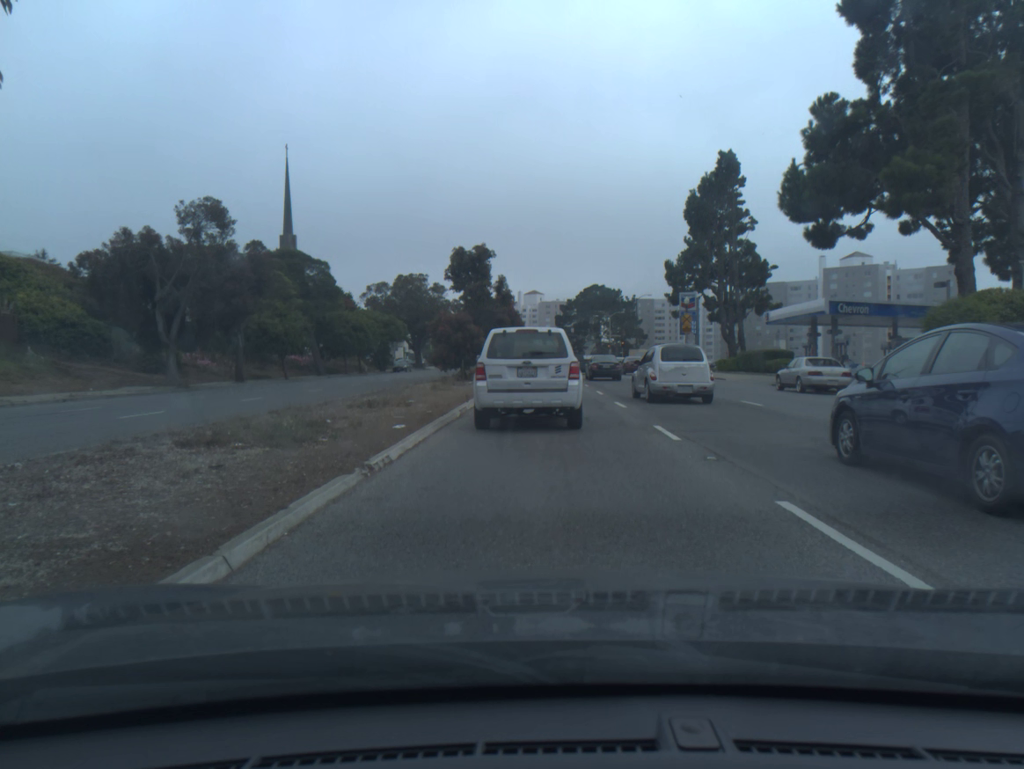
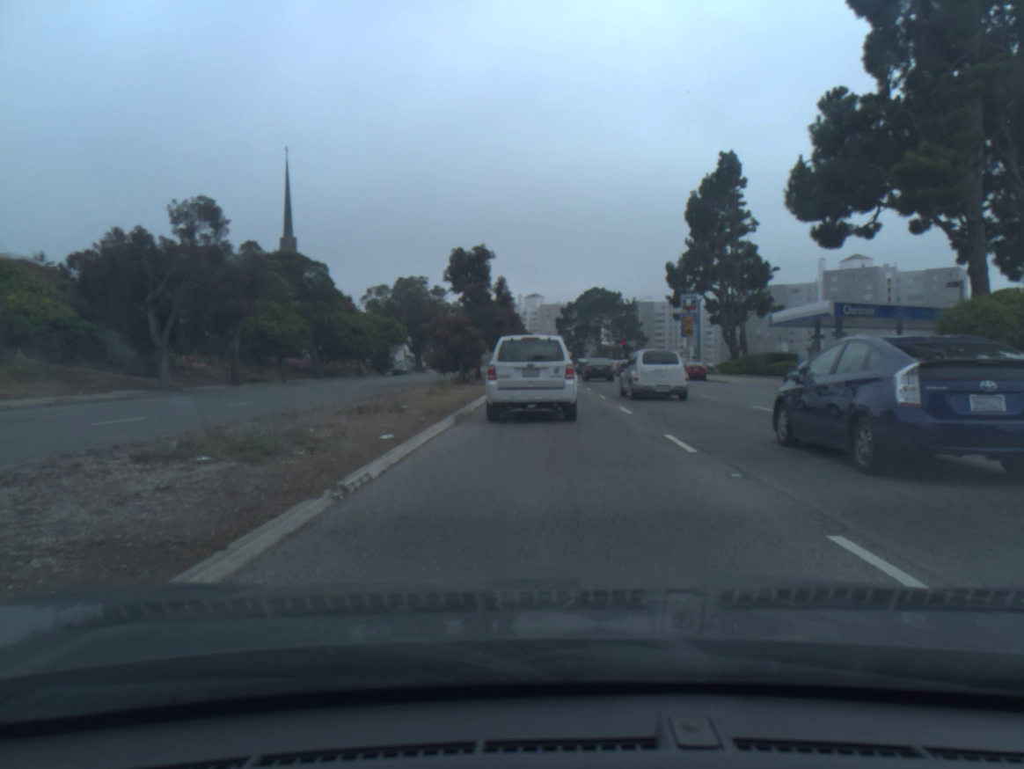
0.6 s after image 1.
(0.0, +1.1) m; 0°
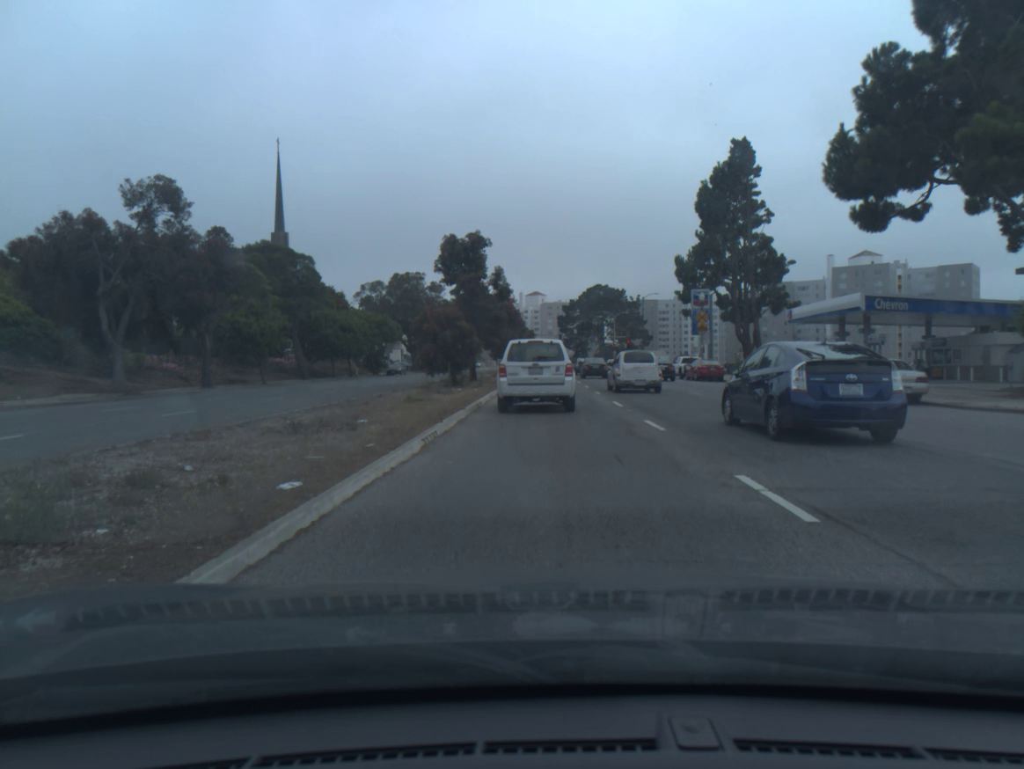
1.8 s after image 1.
(0.0, +4.3) m; -1°
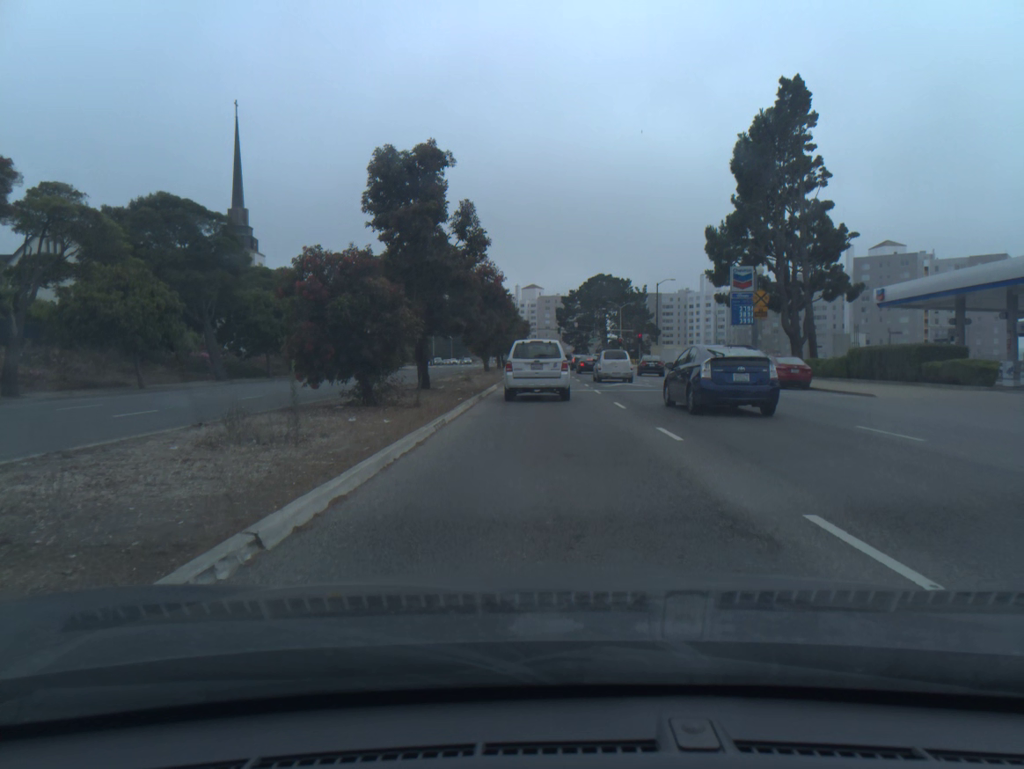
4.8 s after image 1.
(0.0, +16.7) m; 0°
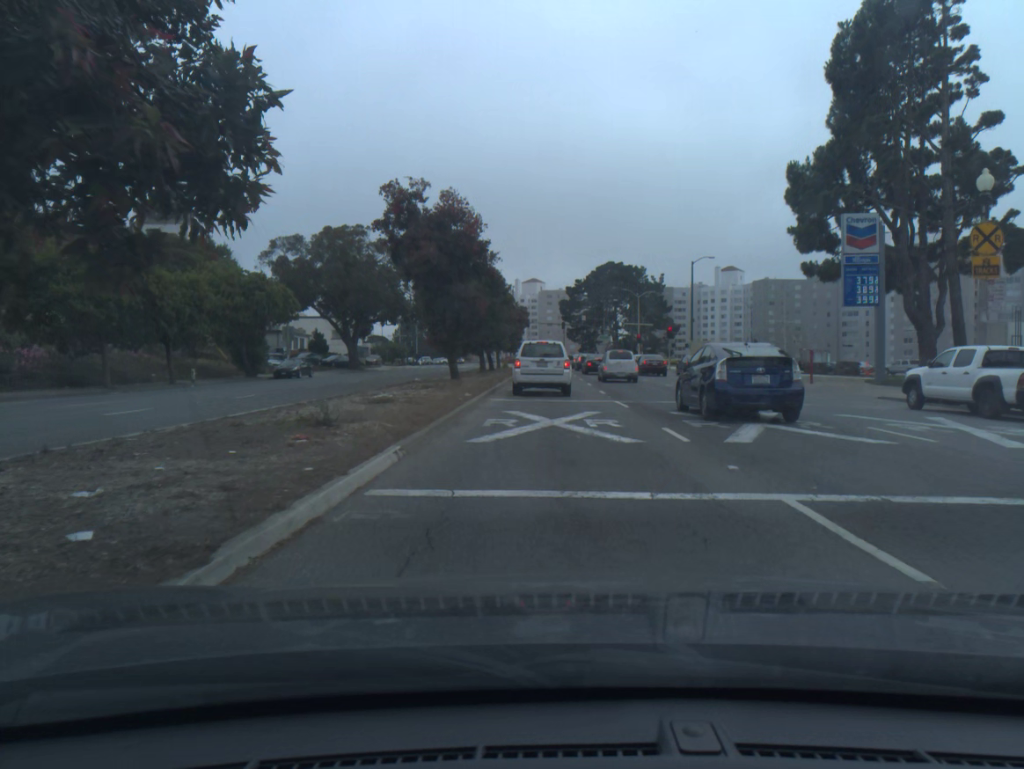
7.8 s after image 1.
(0.0, +21.8) m; 0°
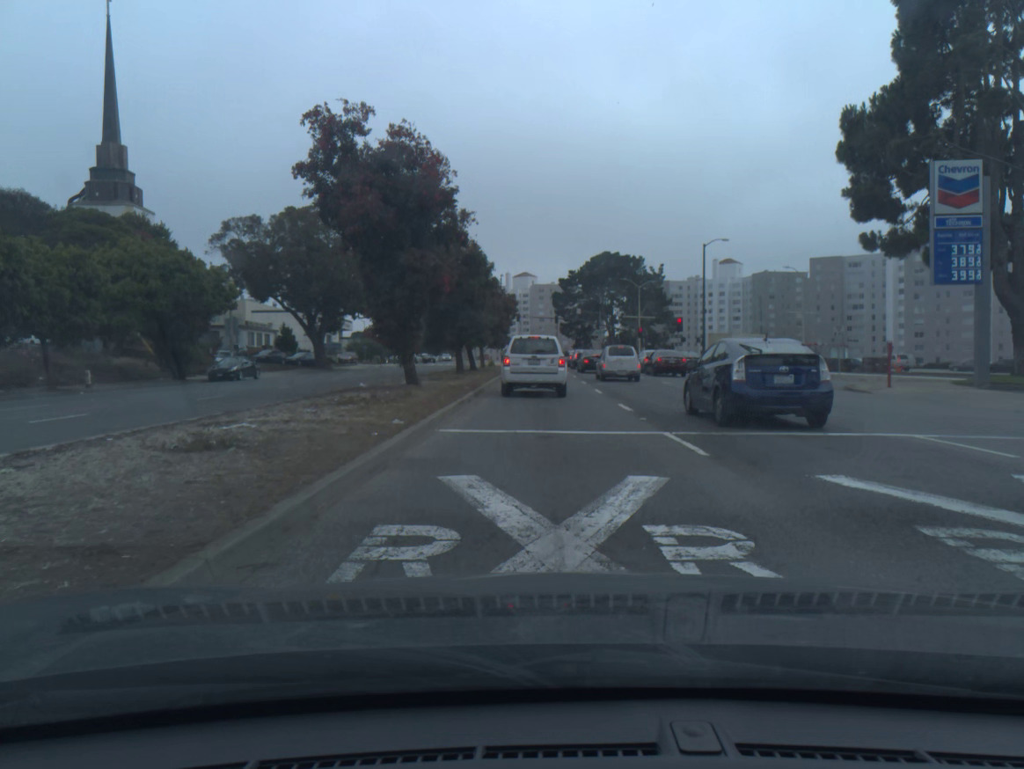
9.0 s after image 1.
(+0.1, +9.6) m; +1°
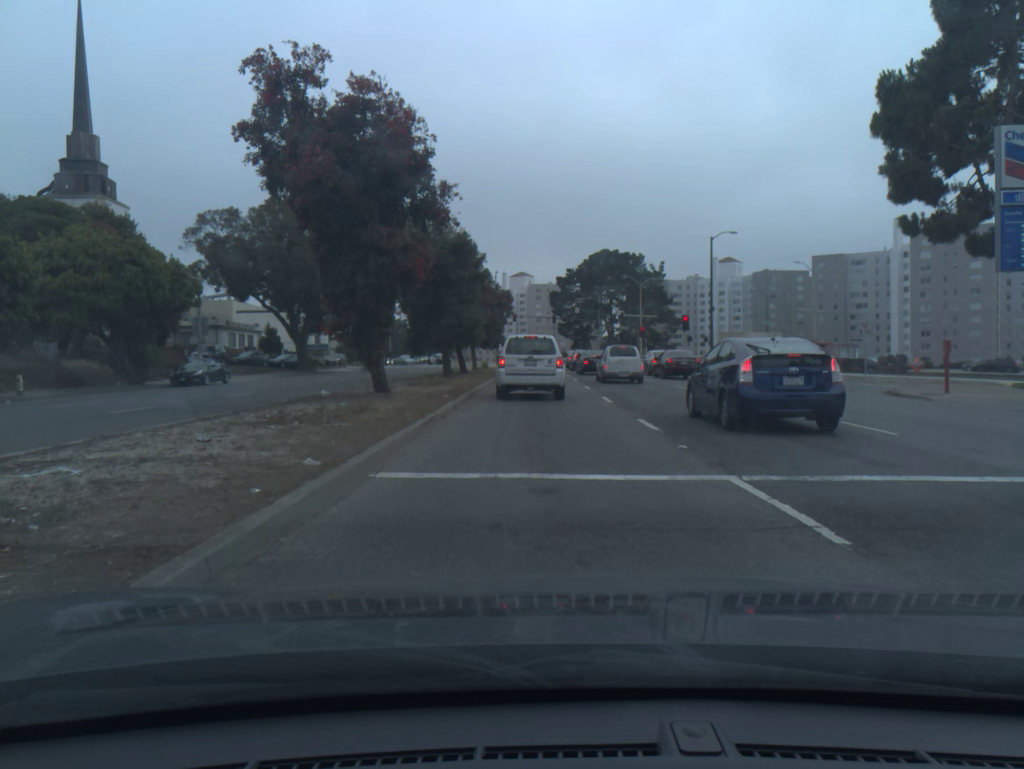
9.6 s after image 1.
(0.0, +4.4) m; 0°
